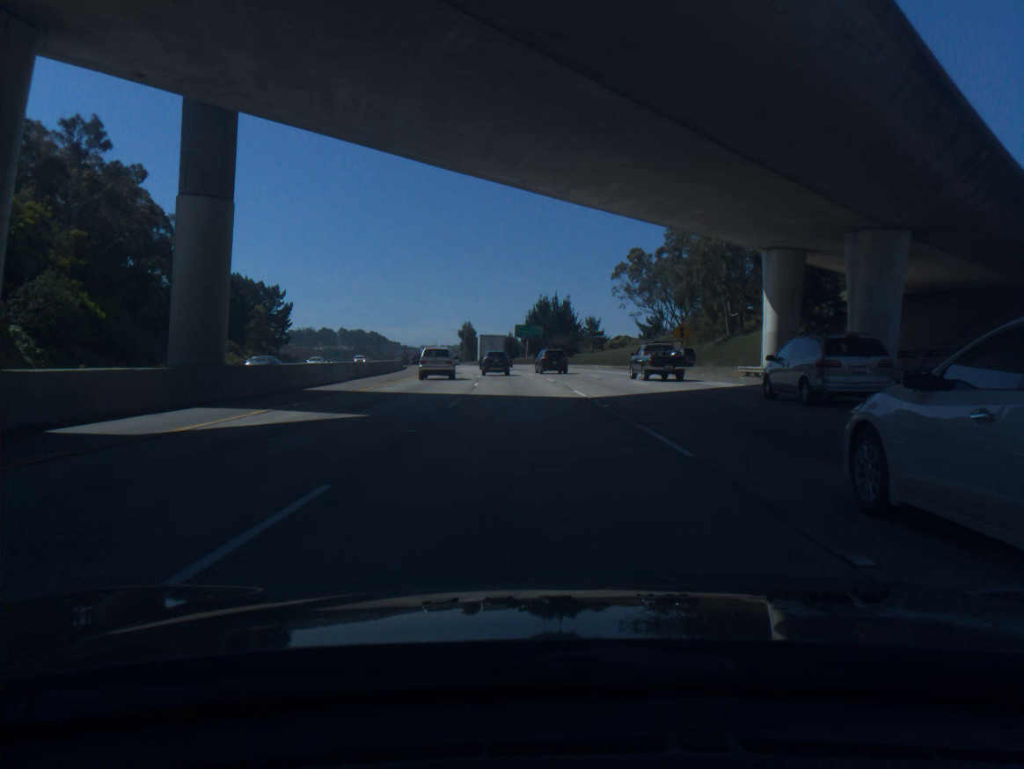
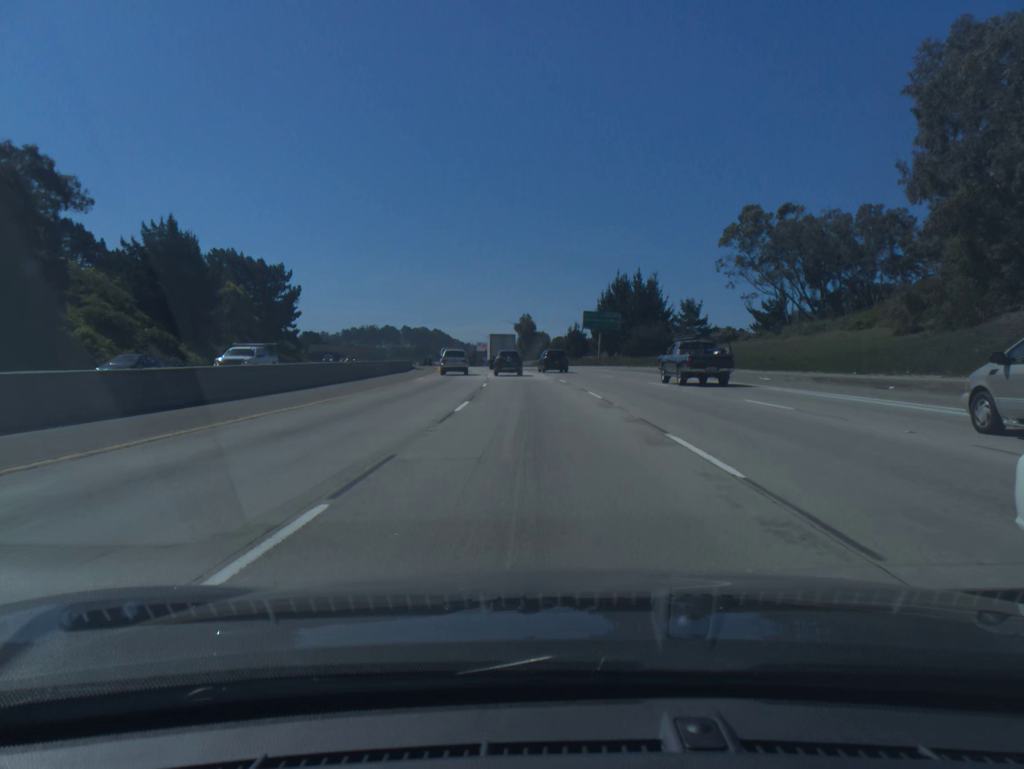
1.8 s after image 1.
(-1.7, +44.3) m; -4°
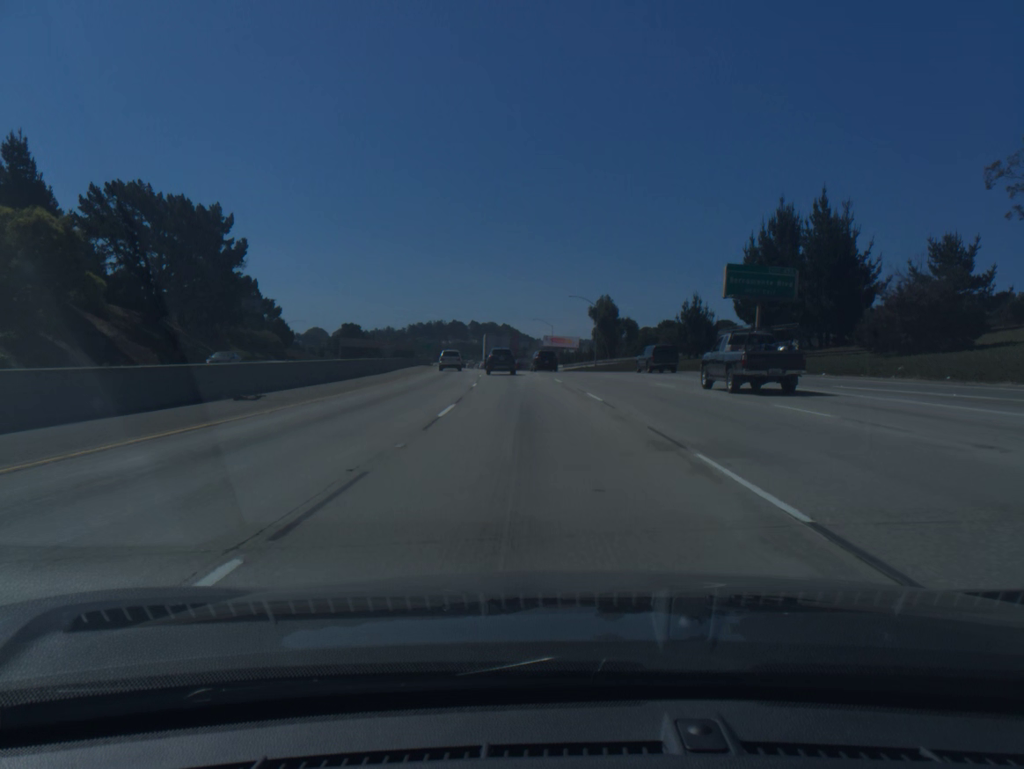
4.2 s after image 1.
(-2.6, +60.0) m; -5°
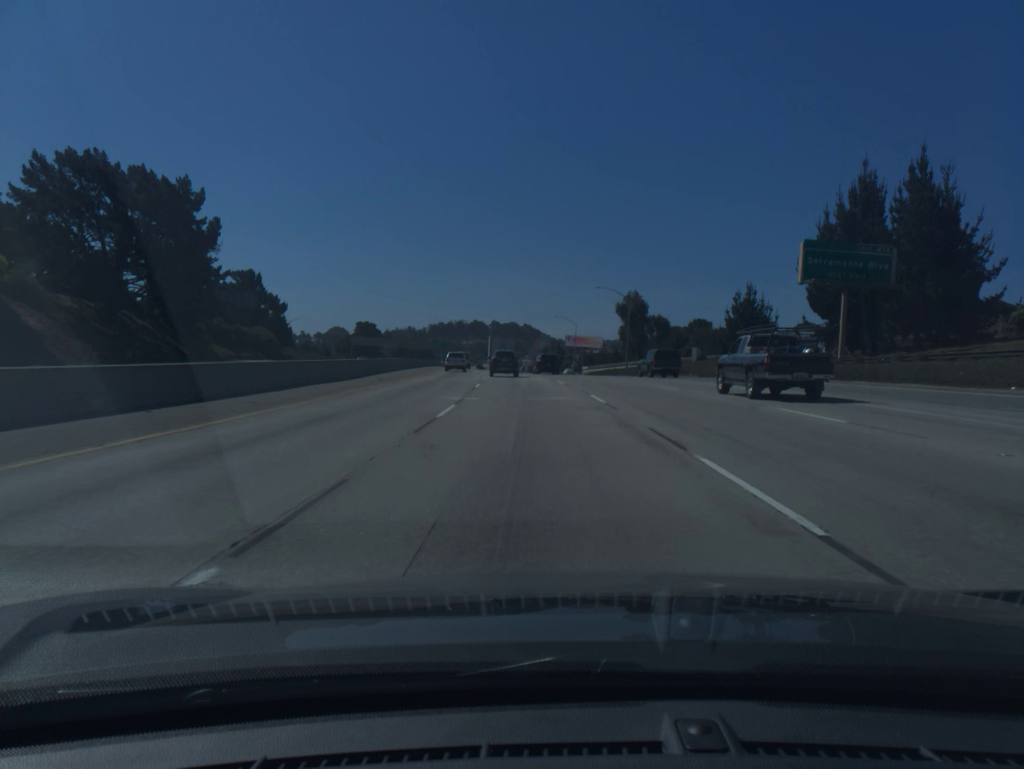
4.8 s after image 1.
(-0.2, +14.9) m; -2°
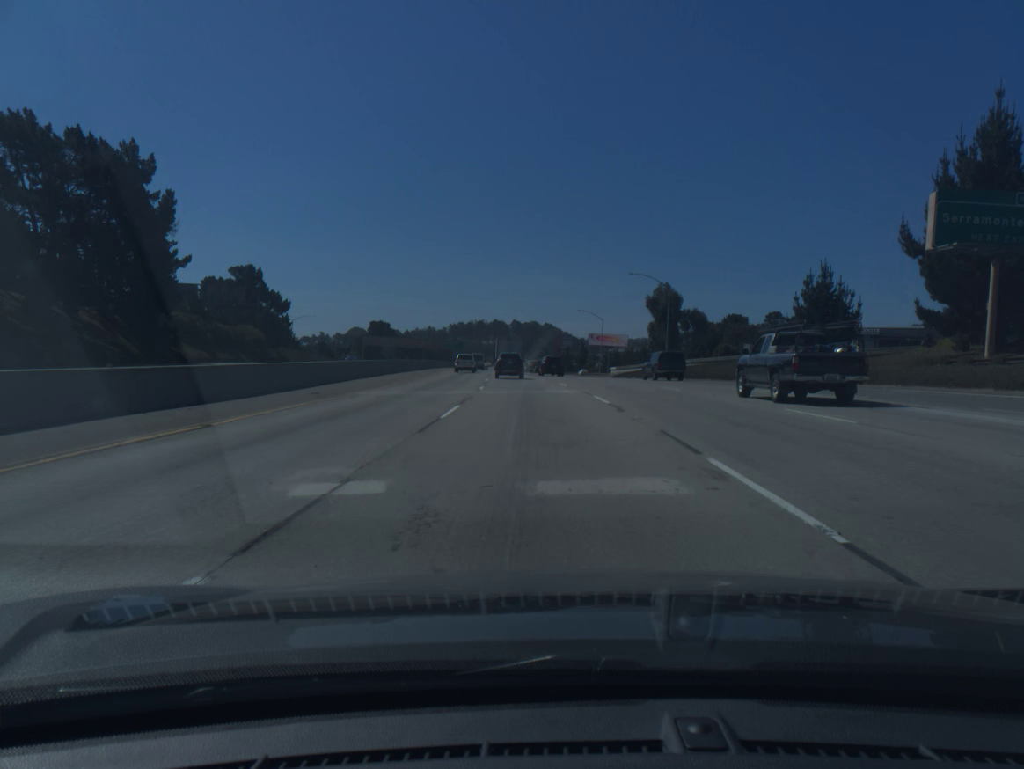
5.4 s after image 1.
(-0.2, +14.8) m; -2°
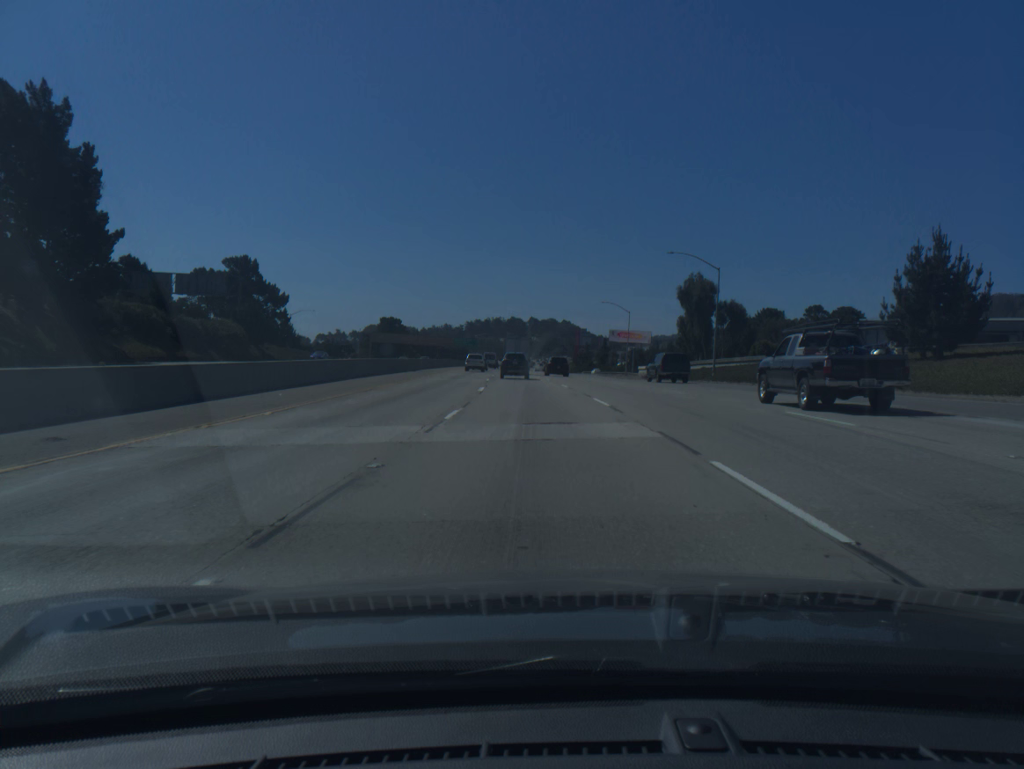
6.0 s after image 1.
(-0.2, +14.7) m; -1°
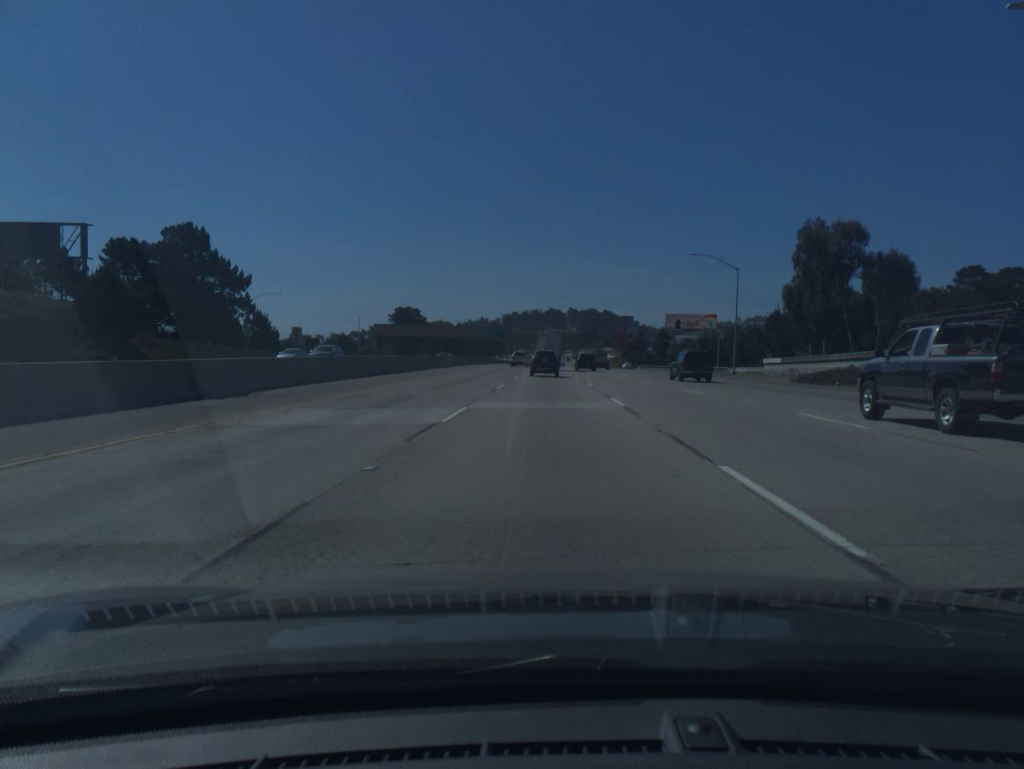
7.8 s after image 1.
(-1.3, +44.1) m; -3°
